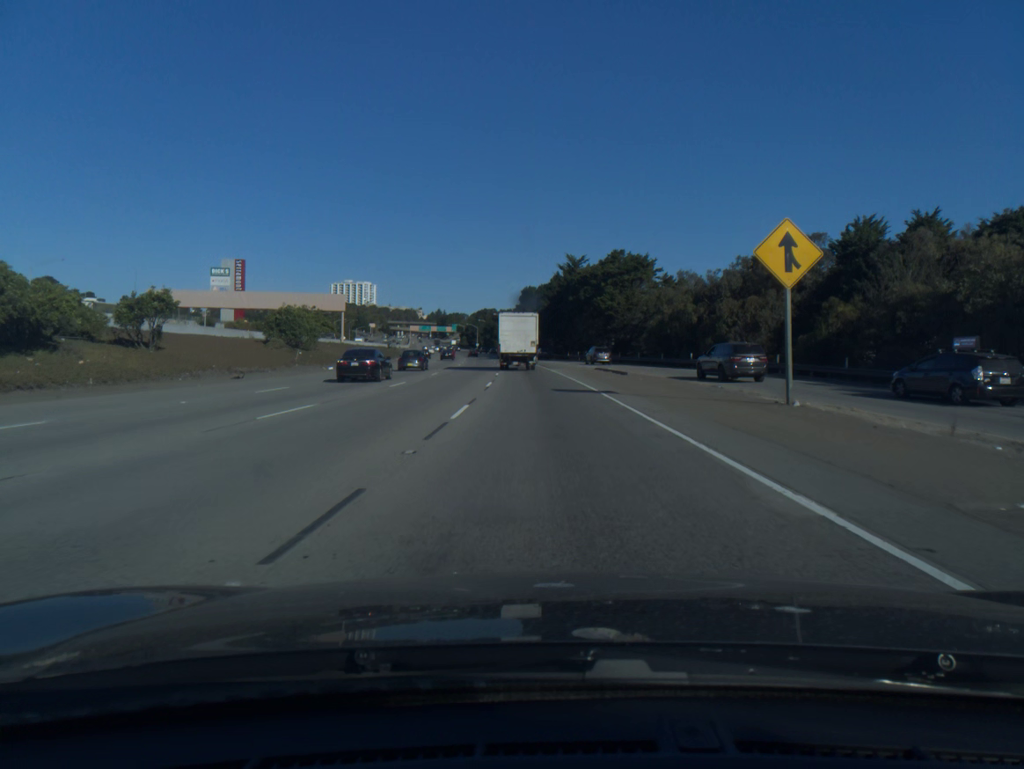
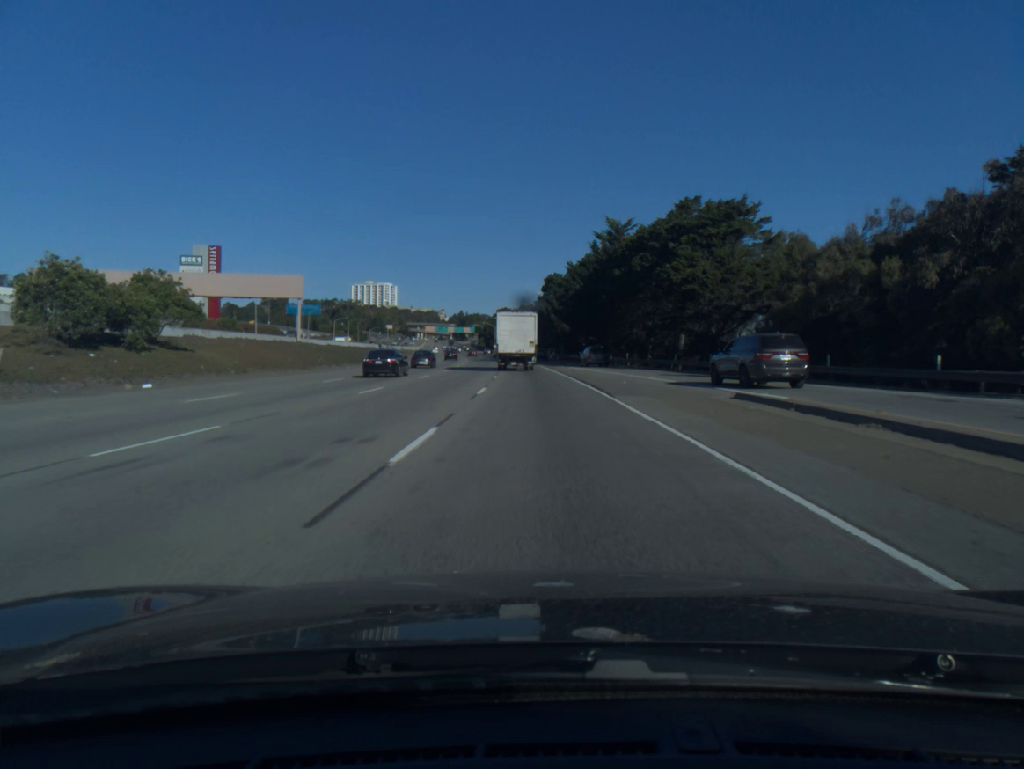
(-0.5, +35.3) m; -2°
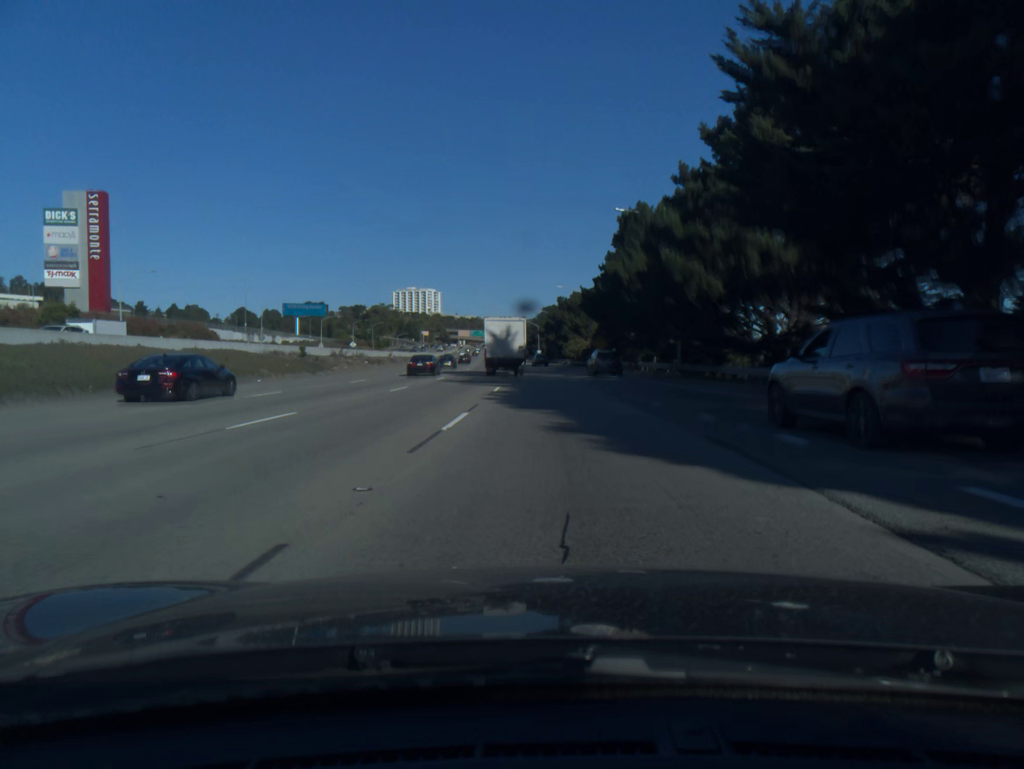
(-2.2, +69.7) m; -4°
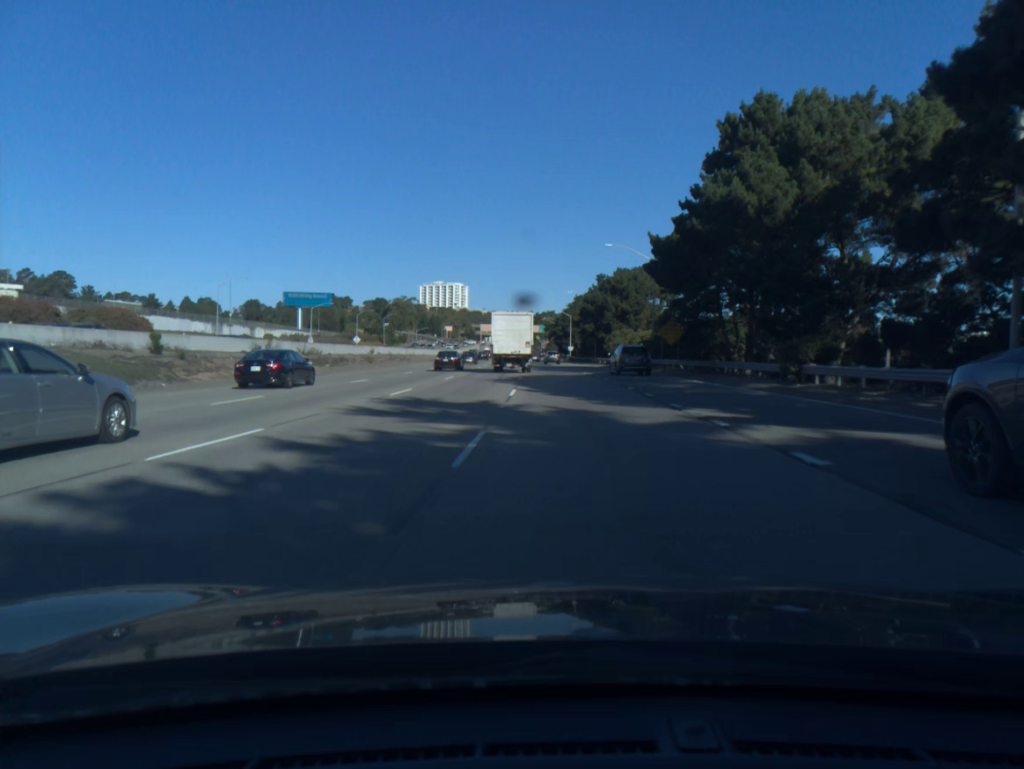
(-0.7, +33.2) m; -2°
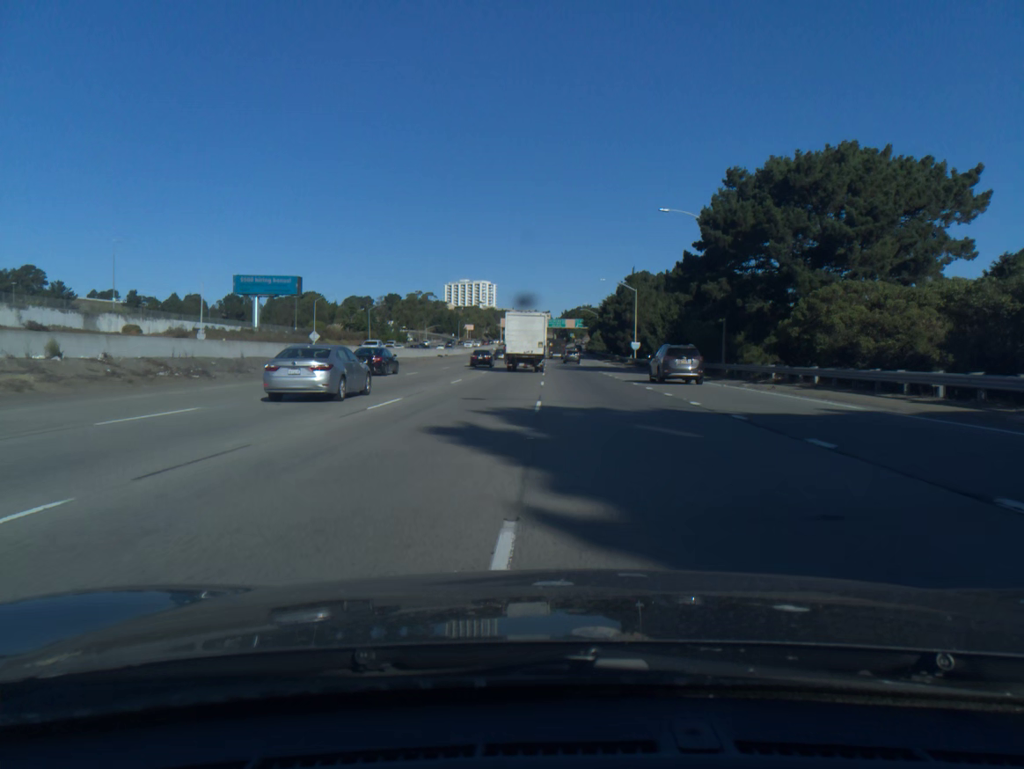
(-1.2, +65.3) m; -2°
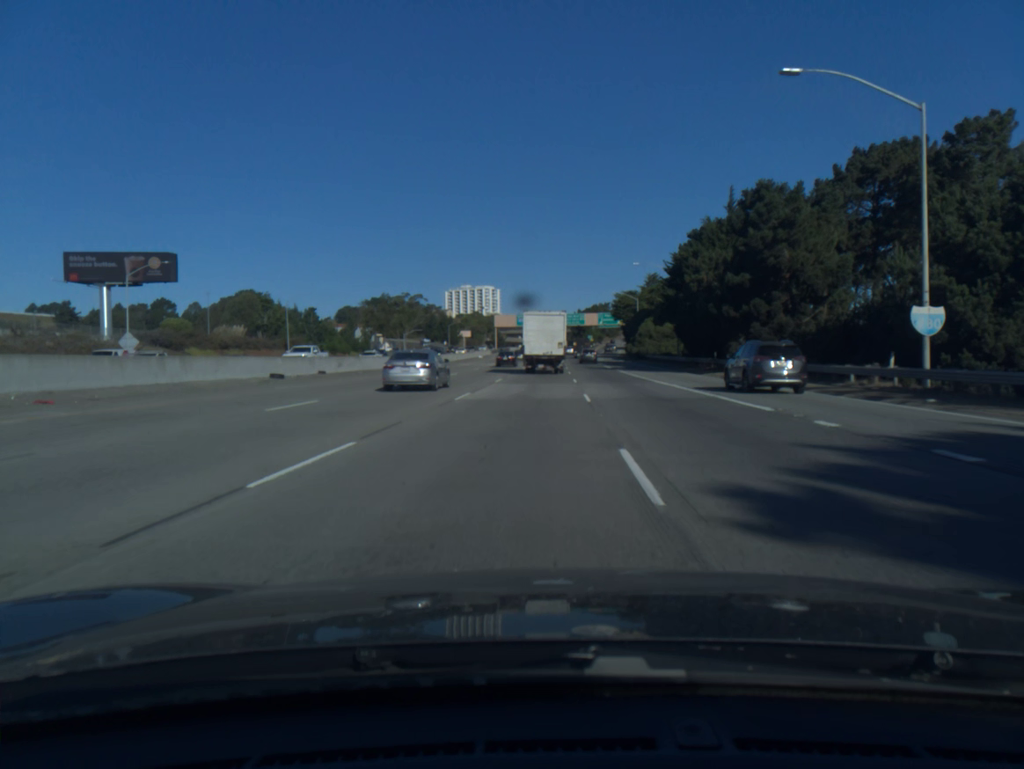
(-0.5, +68.5) m; -1°
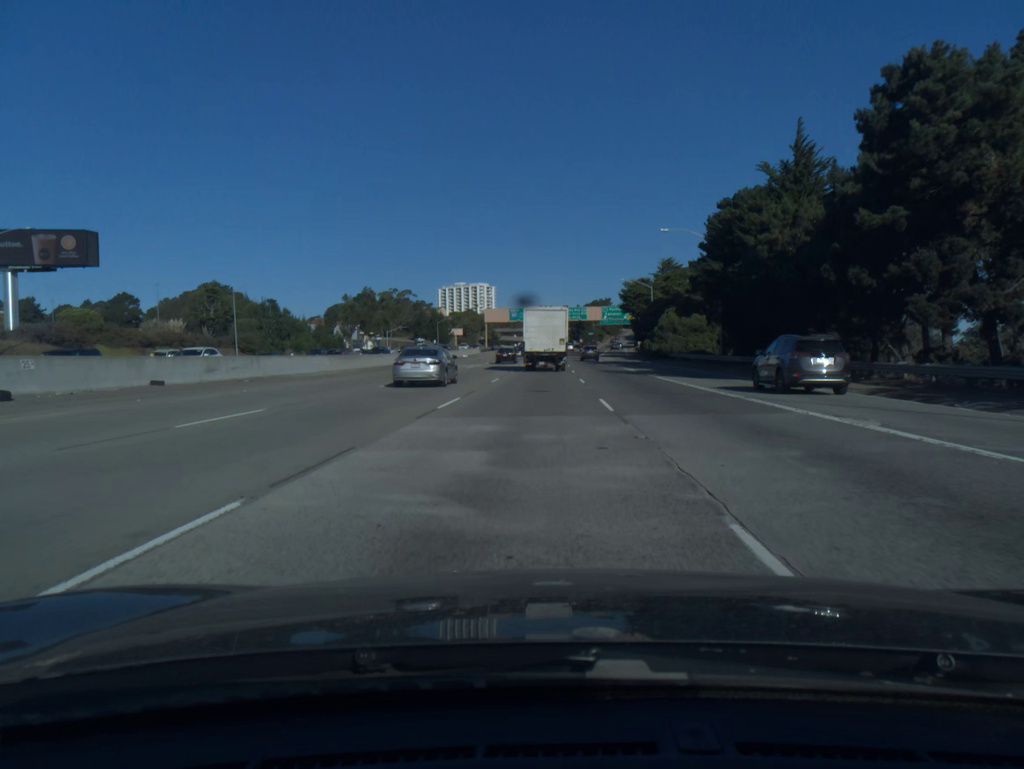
(0.0, +19.3) m; 0°
